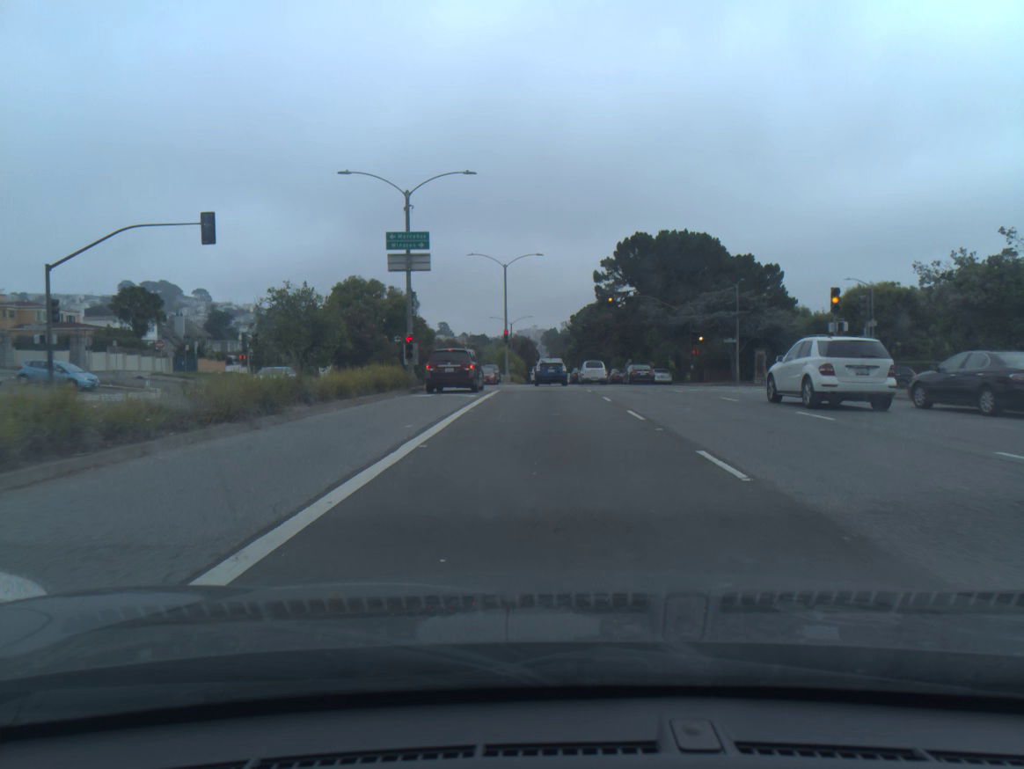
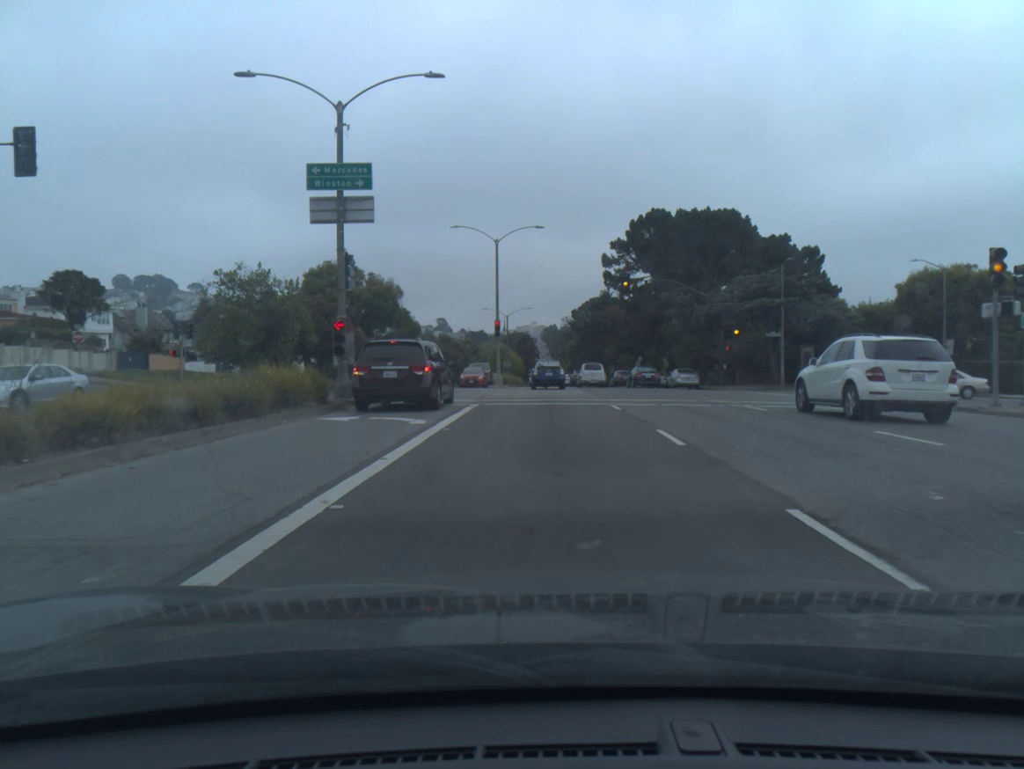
(0.0, +11.4) m; 0°
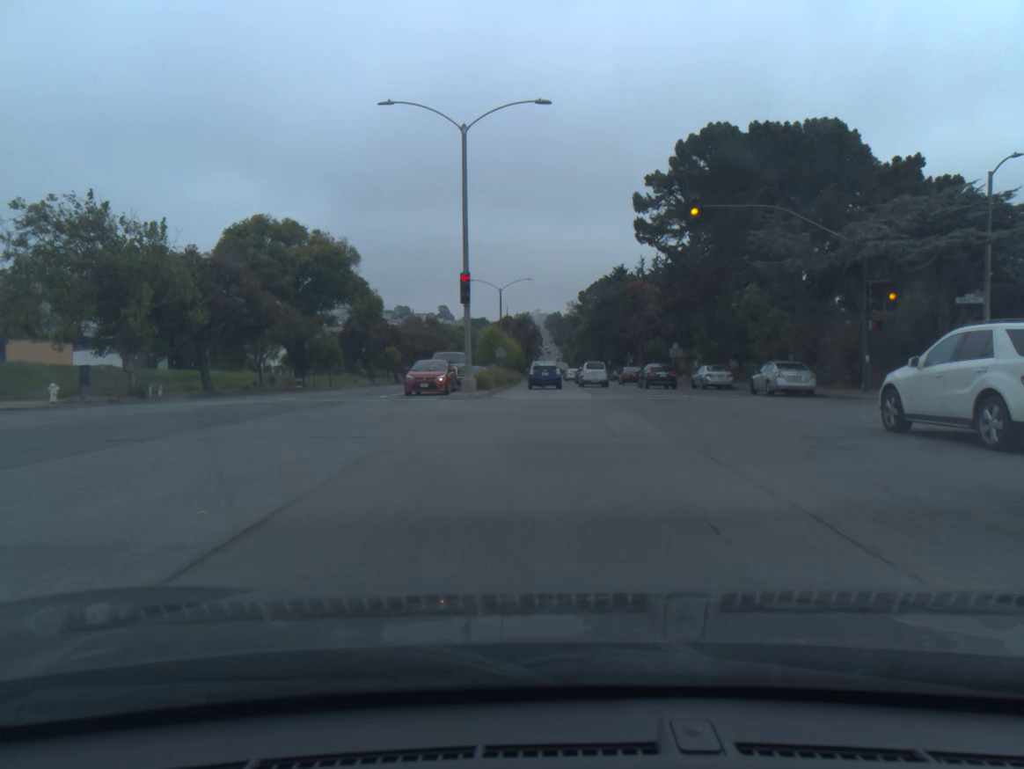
(0.0, +22.7) m; 0°
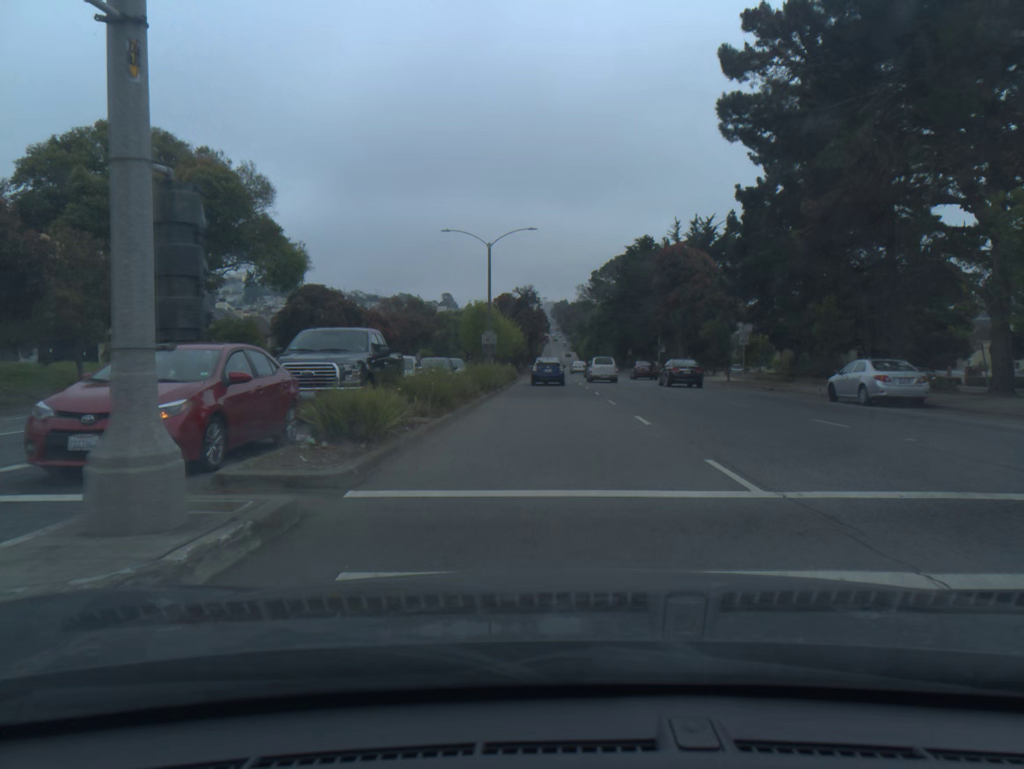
(-0.1, +22.7) m; 0°
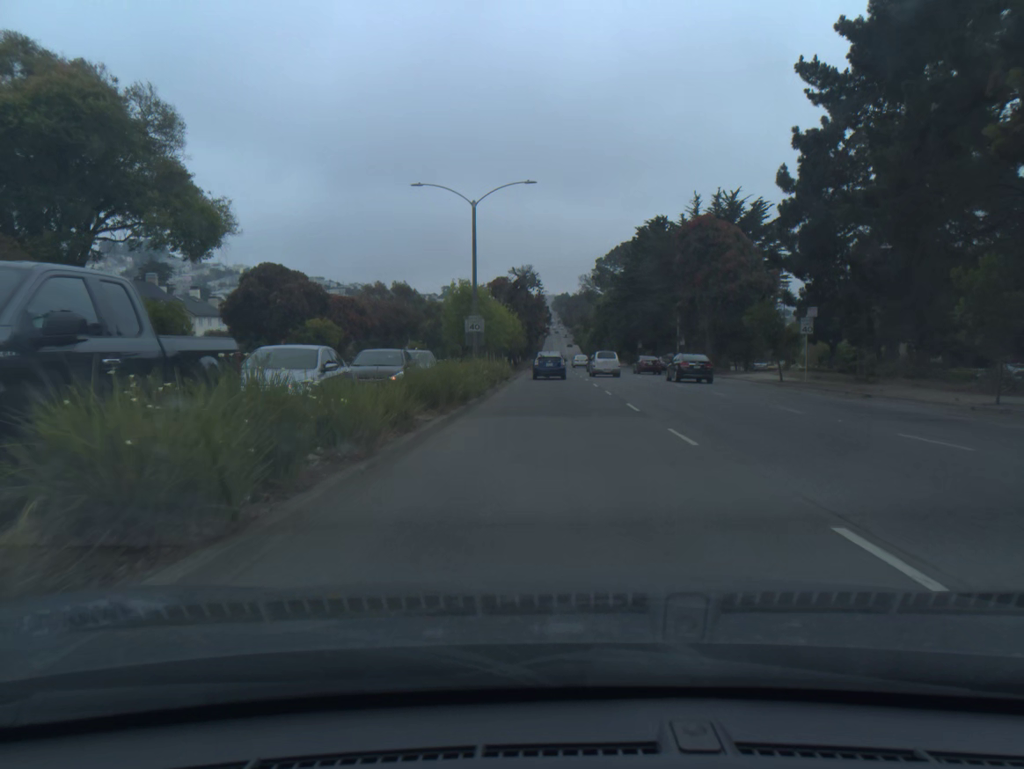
(0.0, +11.4) m; 0°
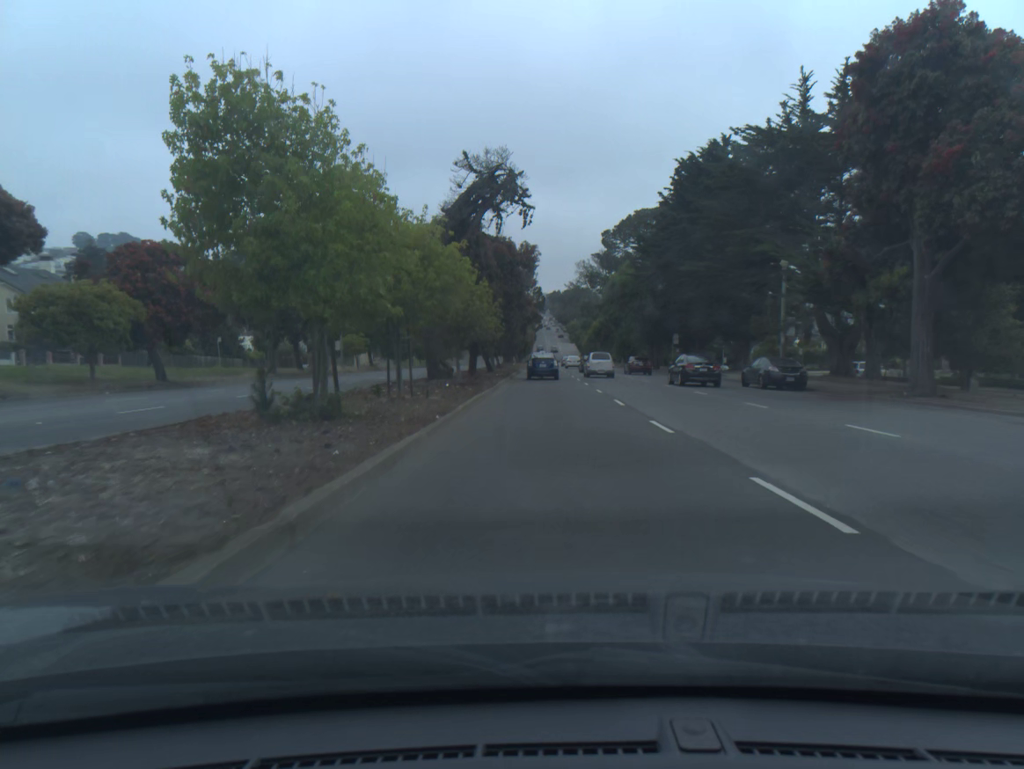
(+0.1, +34.4) m; 0°
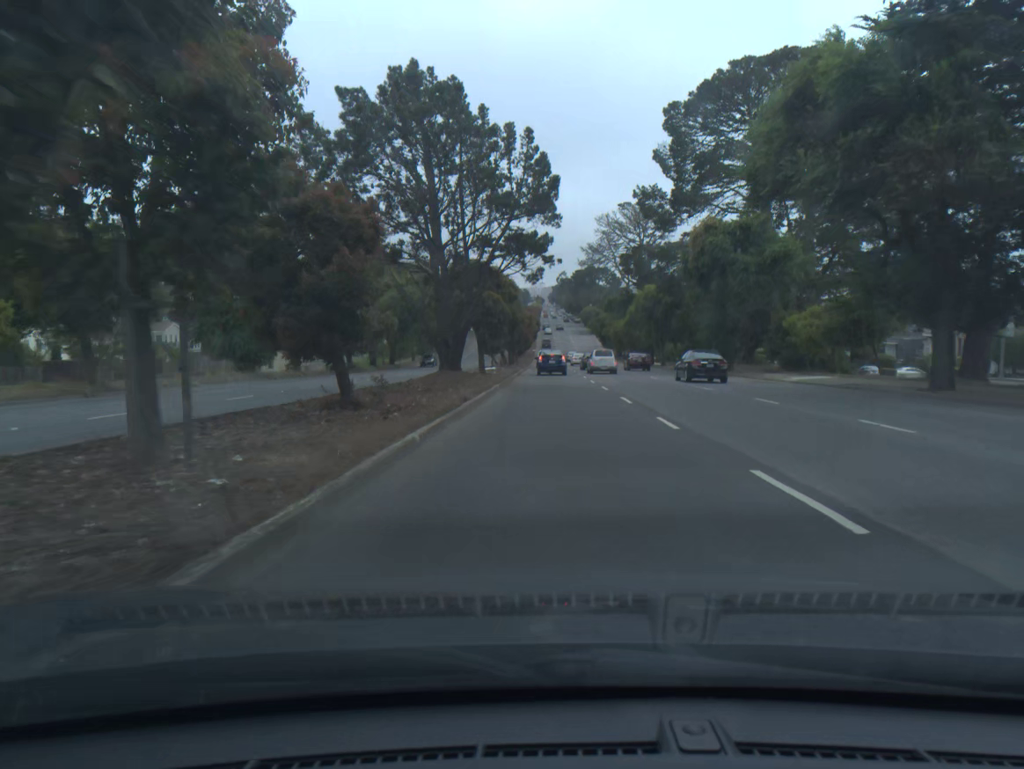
(+0.3, +58.7) m; 0°
